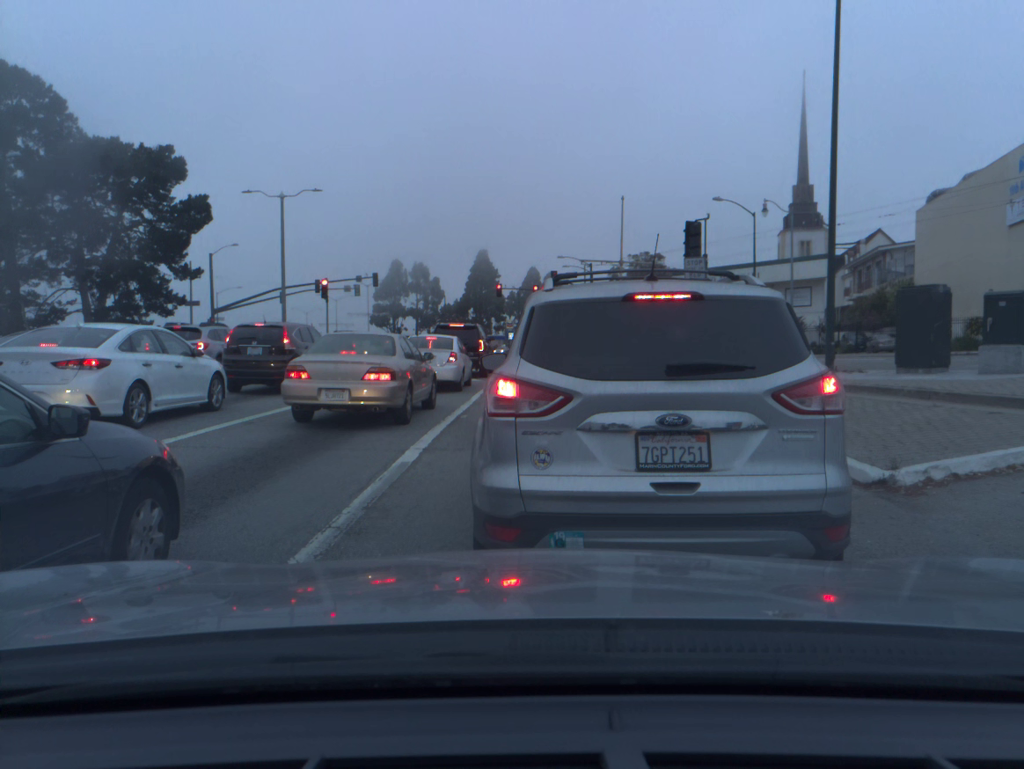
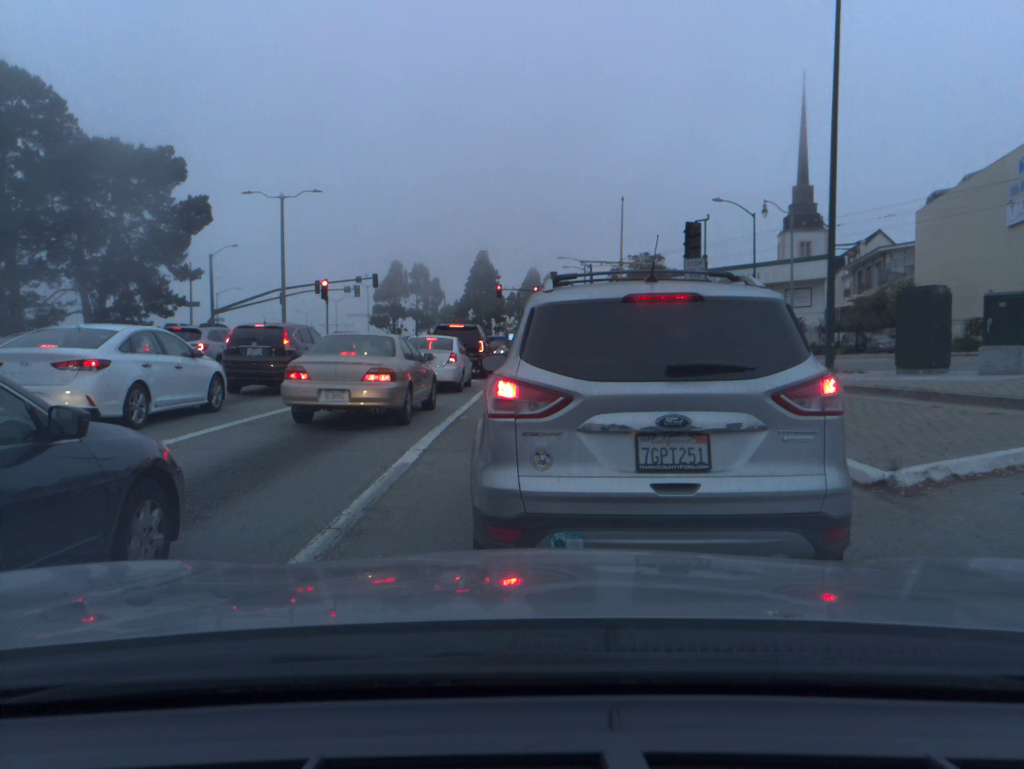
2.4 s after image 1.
(0.0, 0.0) m; 0°
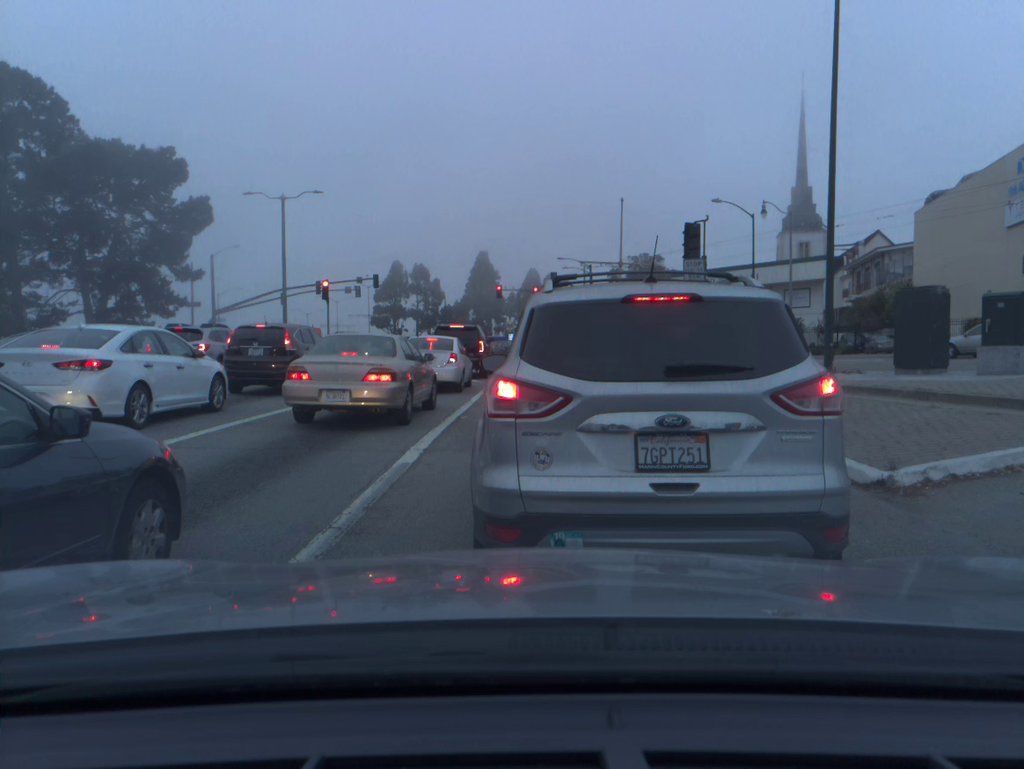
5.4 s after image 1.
(0.0, 0.0) m; 0°
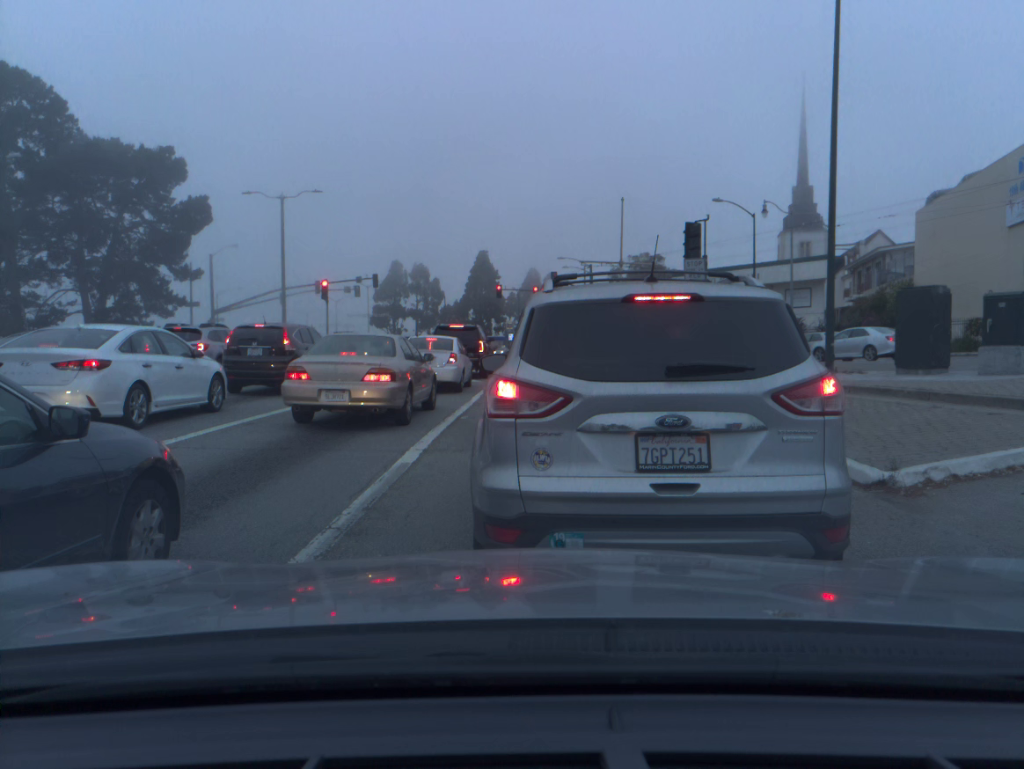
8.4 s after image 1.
(0.0, 0.0) m; 0°
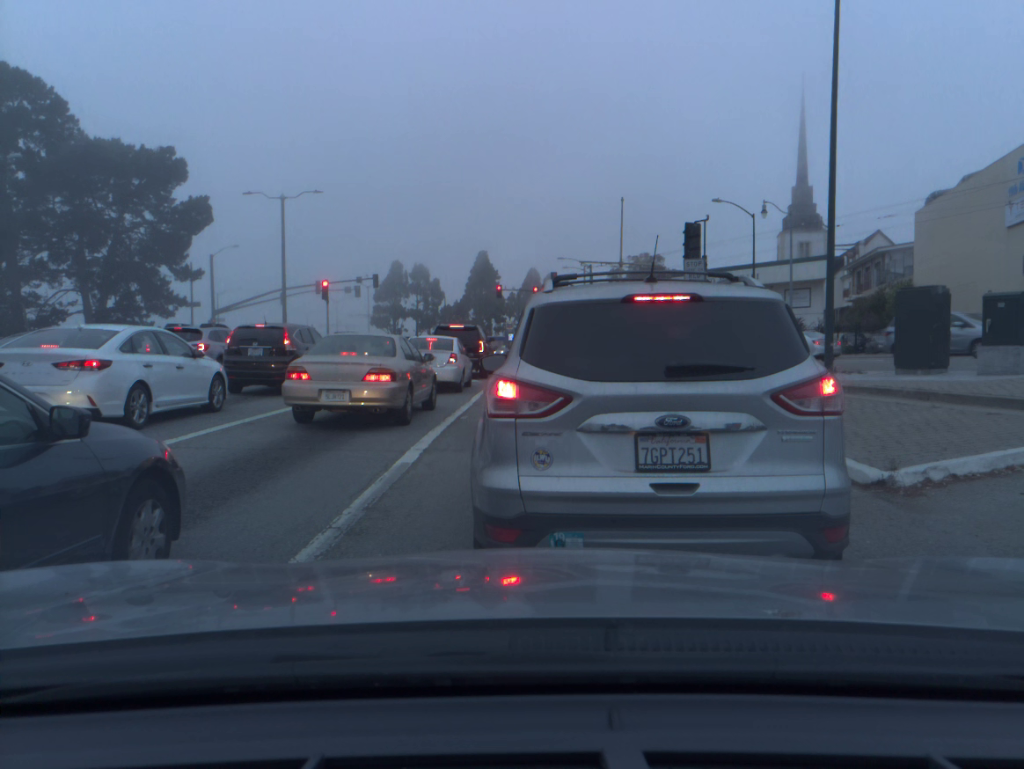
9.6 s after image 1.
(0.0, 0.0) m; 0°
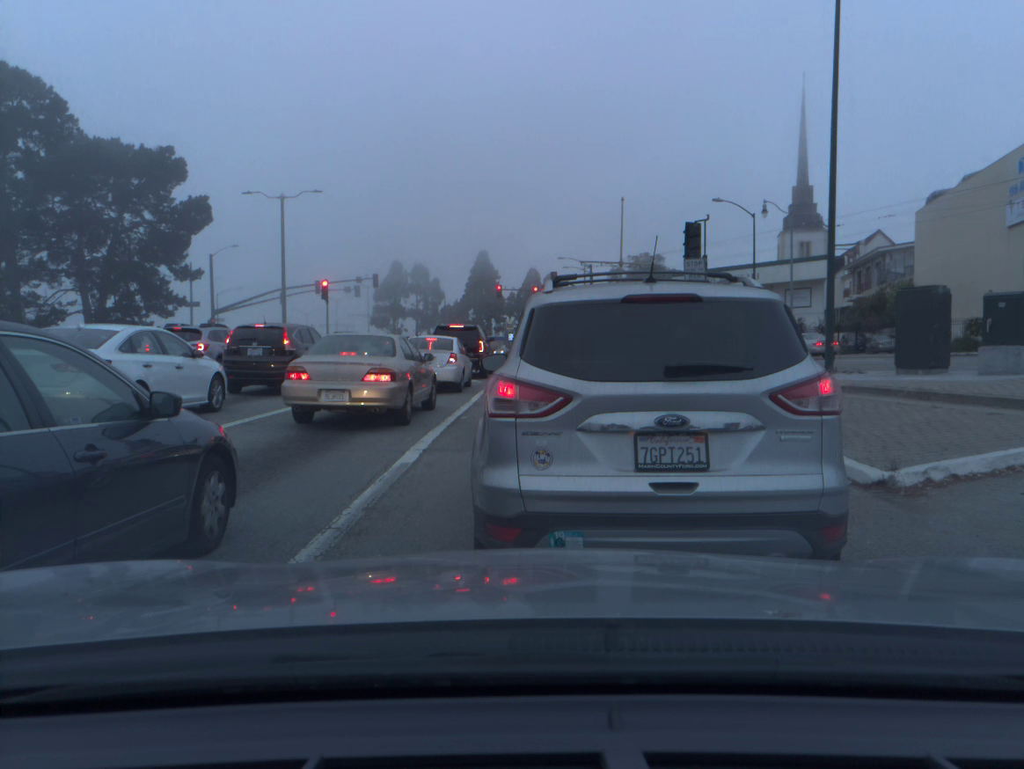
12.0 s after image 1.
(0.0, 0.0) m; 0°
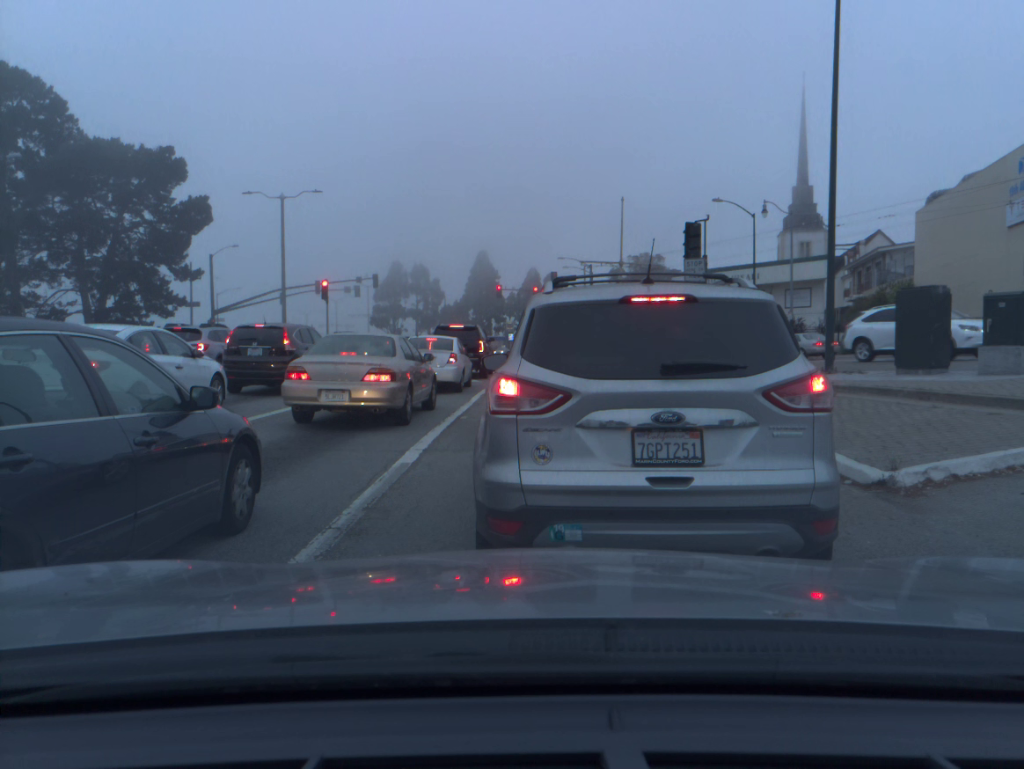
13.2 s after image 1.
(0.0, 0.0) m; 0°
